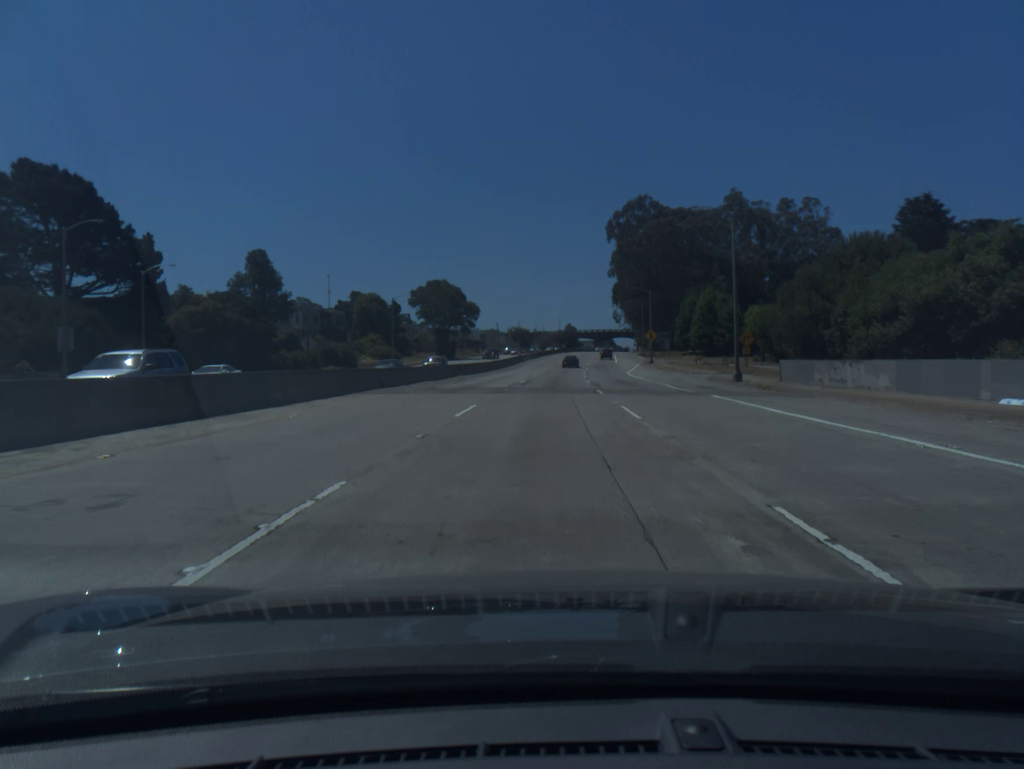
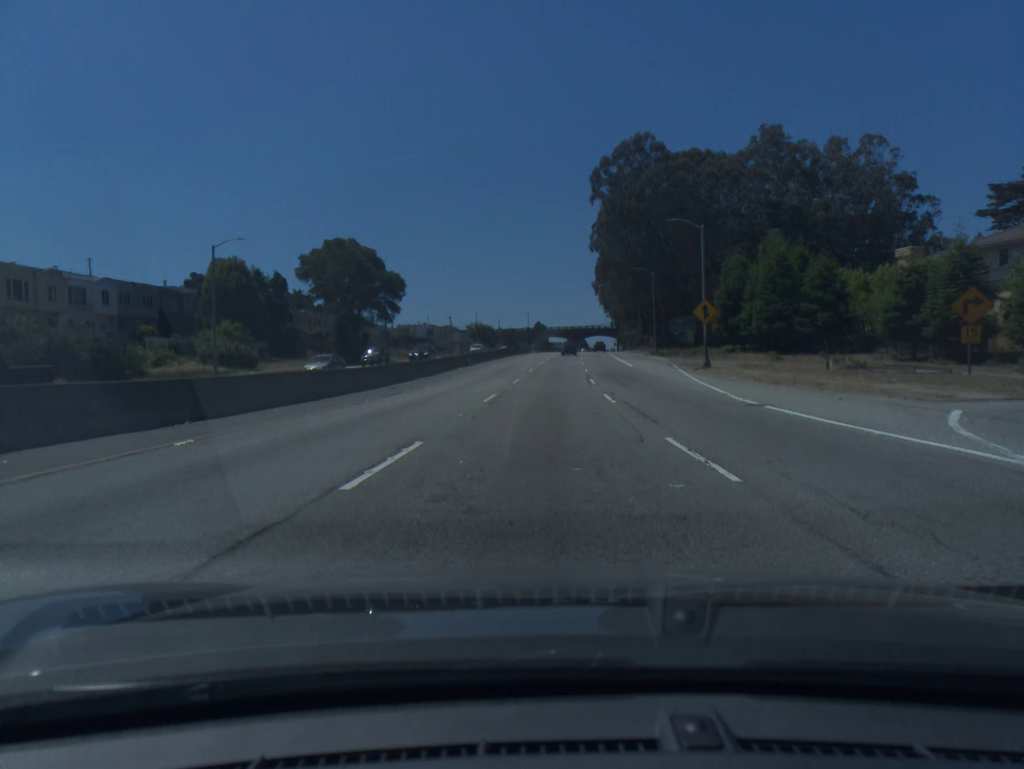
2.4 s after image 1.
(+0.9, +48.1) m; +3°
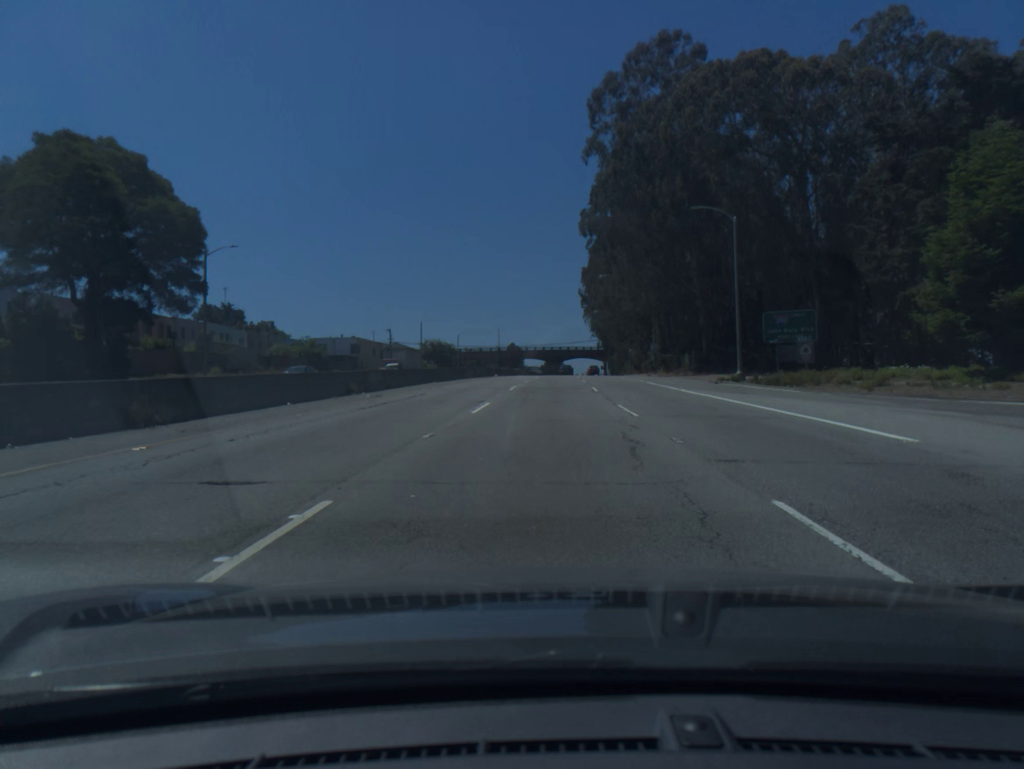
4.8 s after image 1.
(+0.7, +48.5) m; +2°
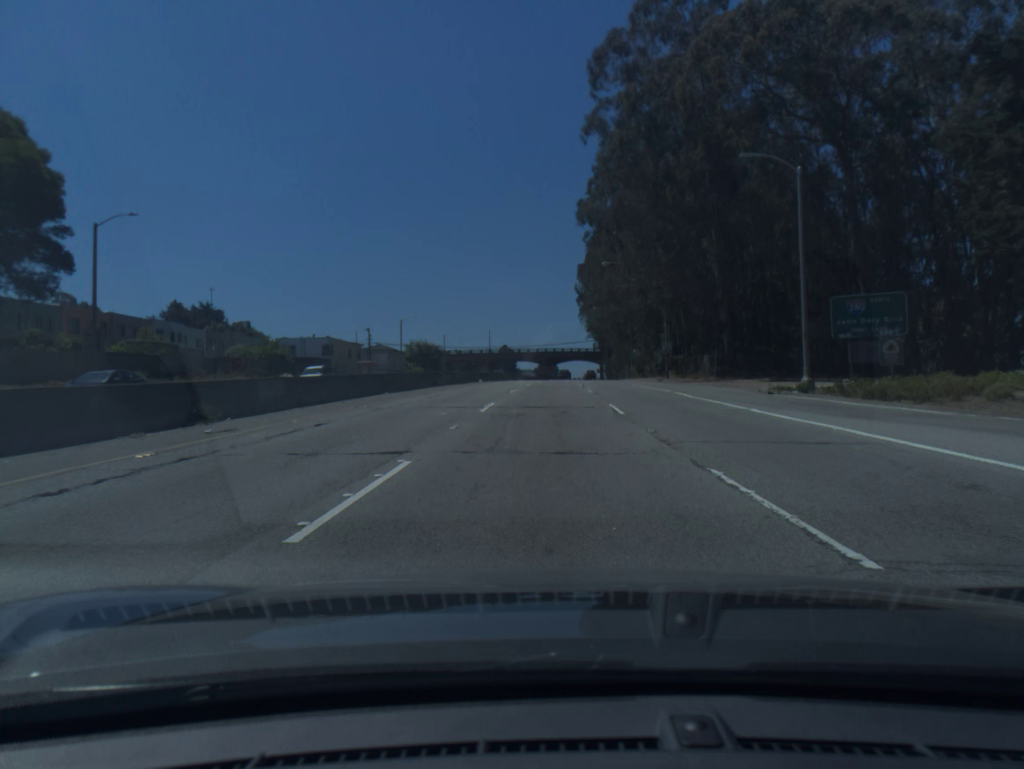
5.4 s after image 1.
(0.0, +12.3) m; 0°
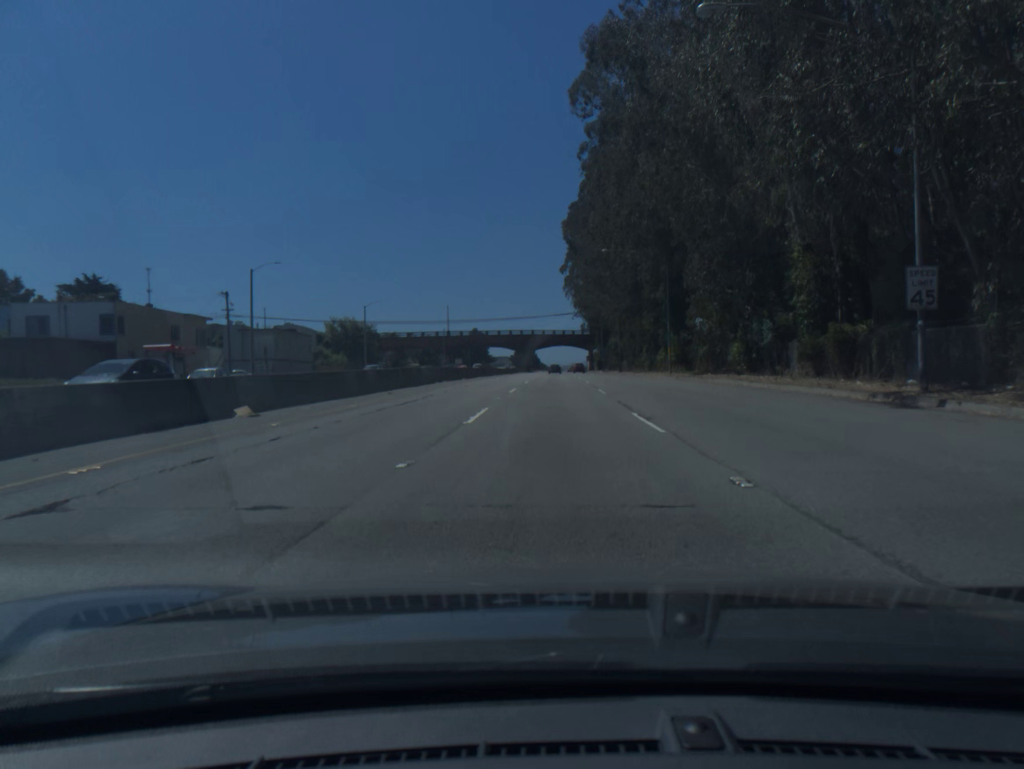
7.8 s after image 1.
(+0.7, +50.2) m; +2°
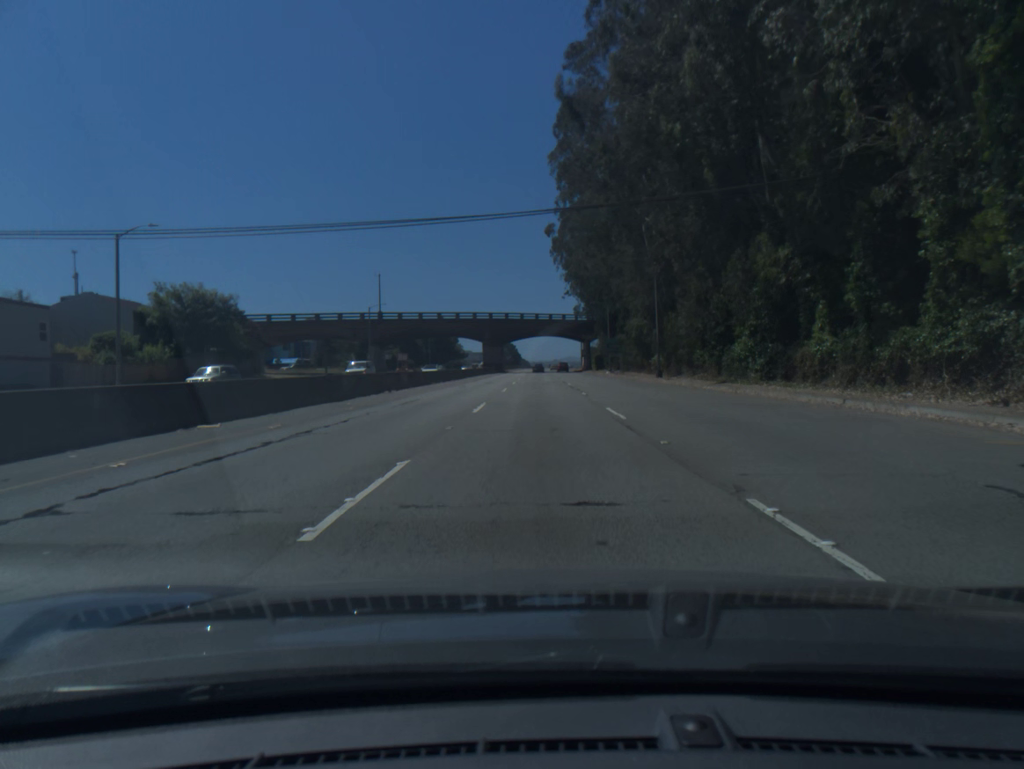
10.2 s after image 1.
(+0.9, +52.9) m; +1°
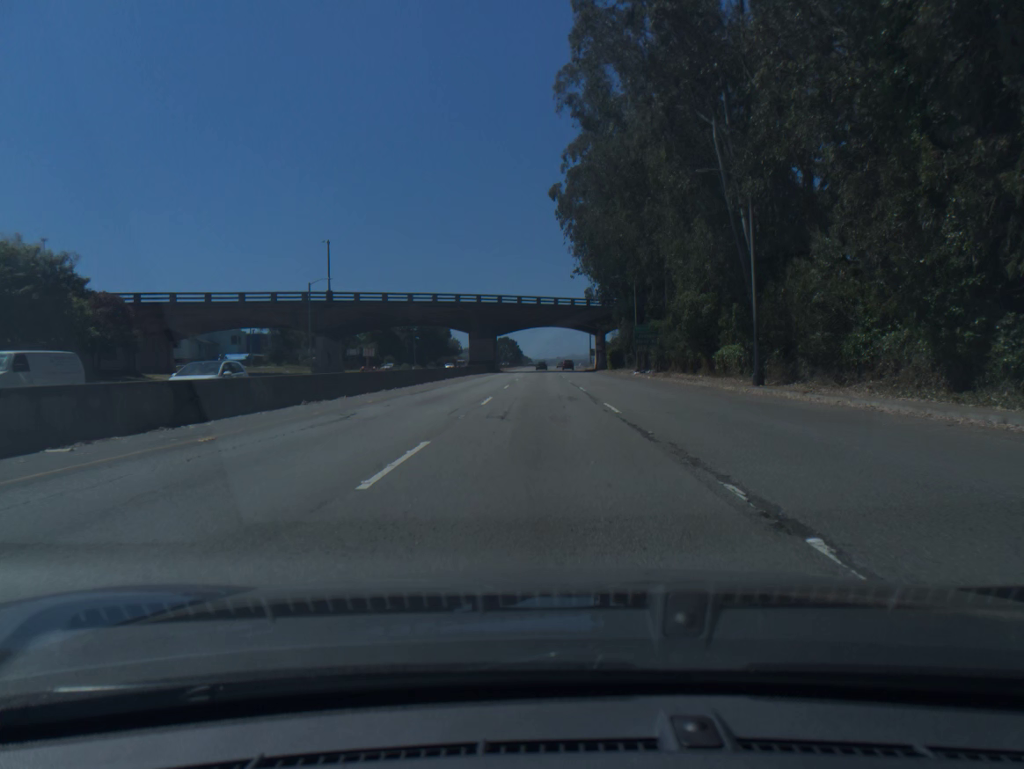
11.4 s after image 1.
(0.0, +27.7) m; 0°
